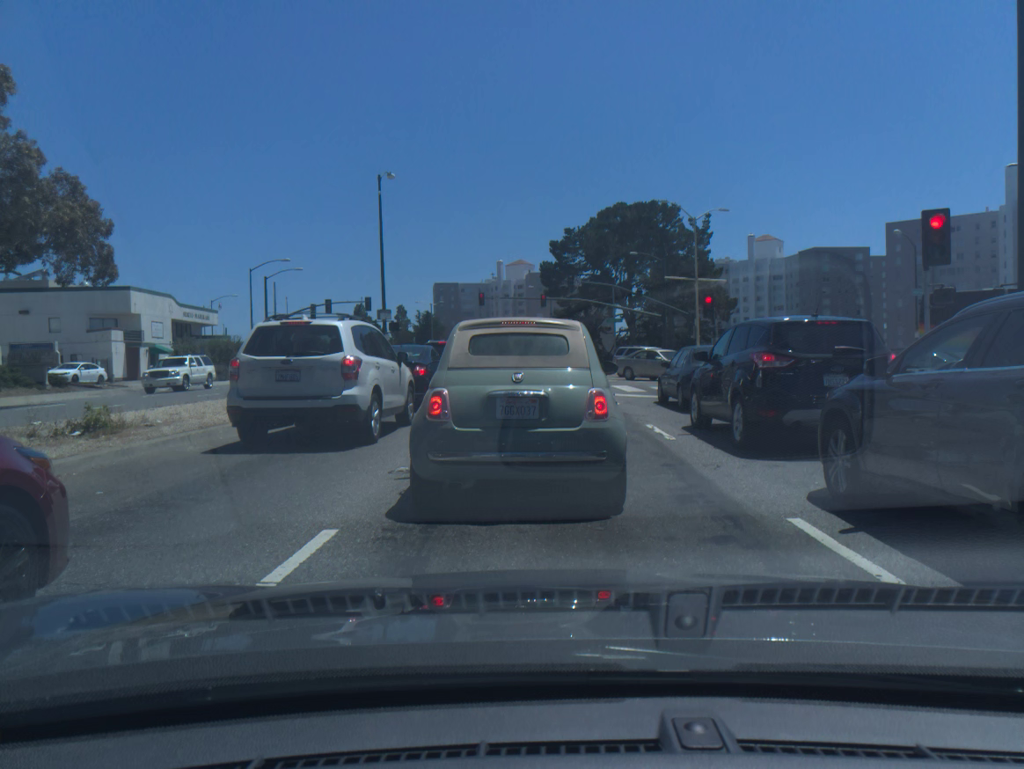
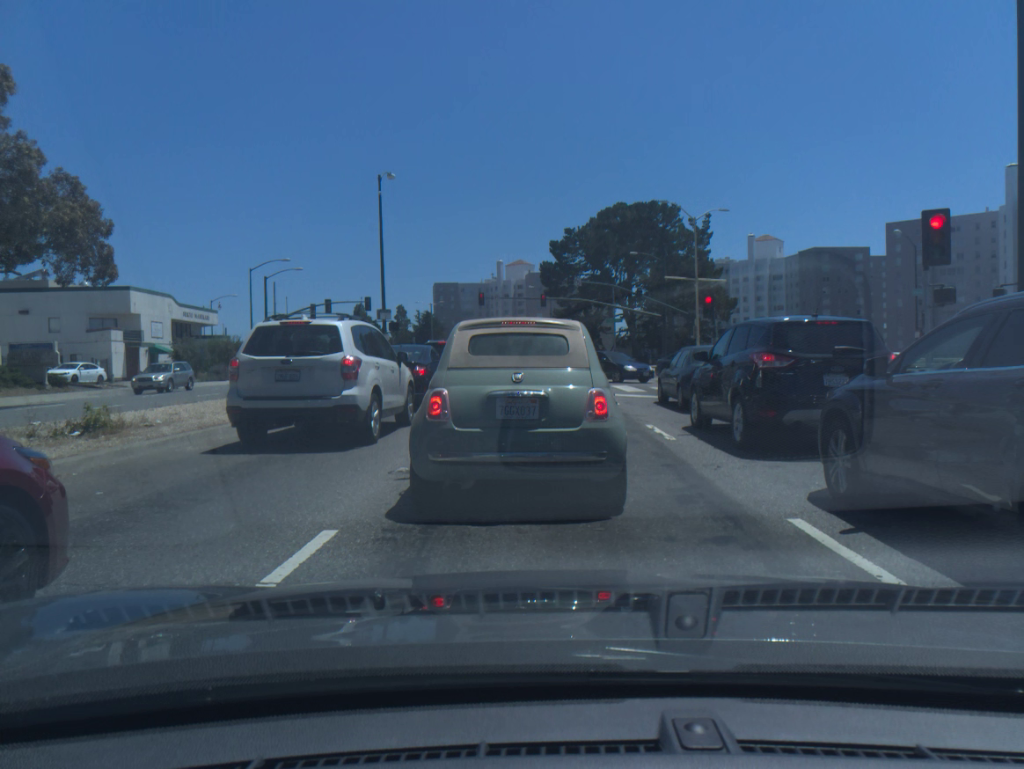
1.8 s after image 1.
(0.0, 0.0) m; 0°
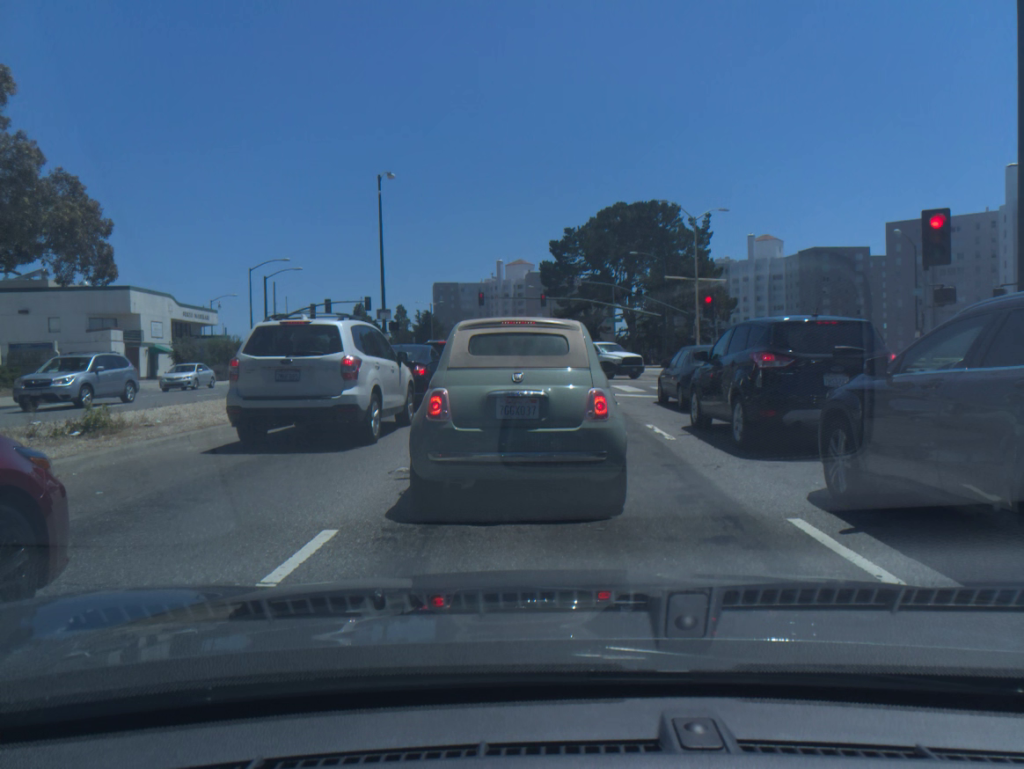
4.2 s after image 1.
(0.0, 0.0) m; 0°
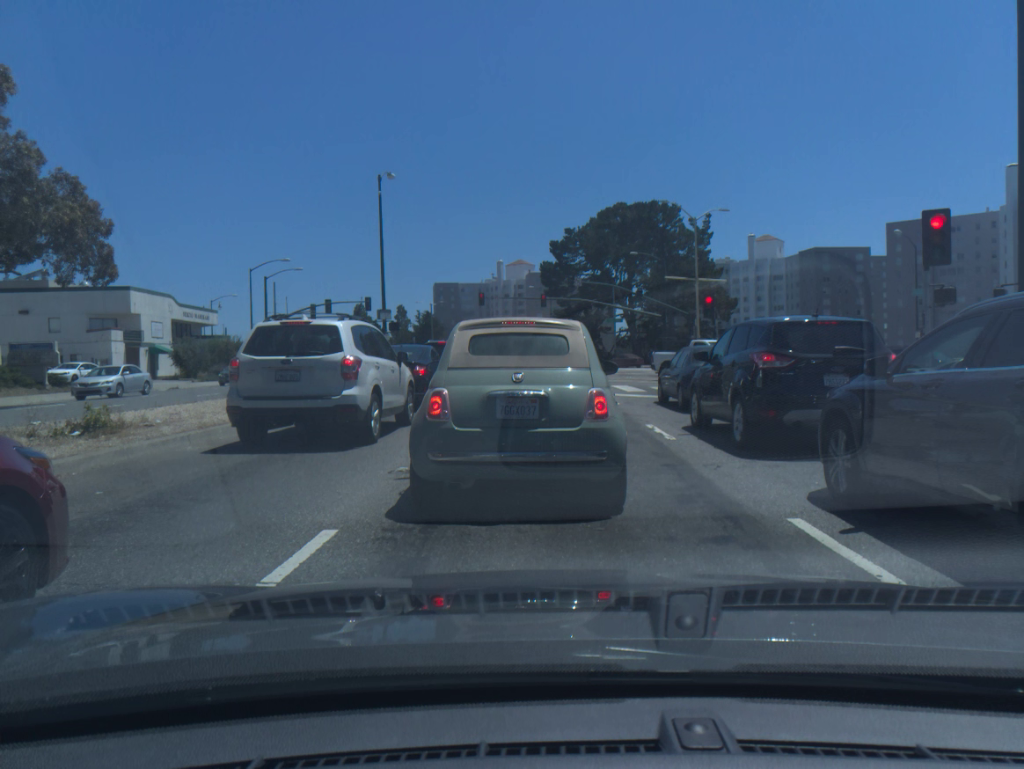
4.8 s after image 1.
(0.0, 0.0) m; 0°
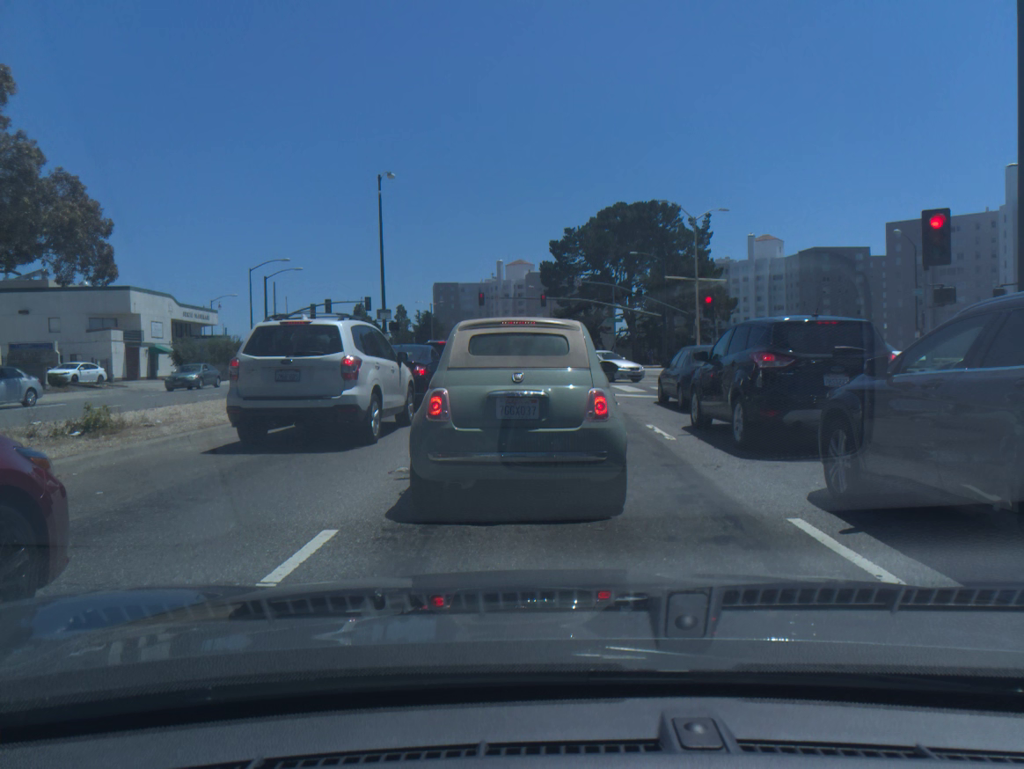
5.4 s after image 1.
(0.0, 0.0) m; 0°
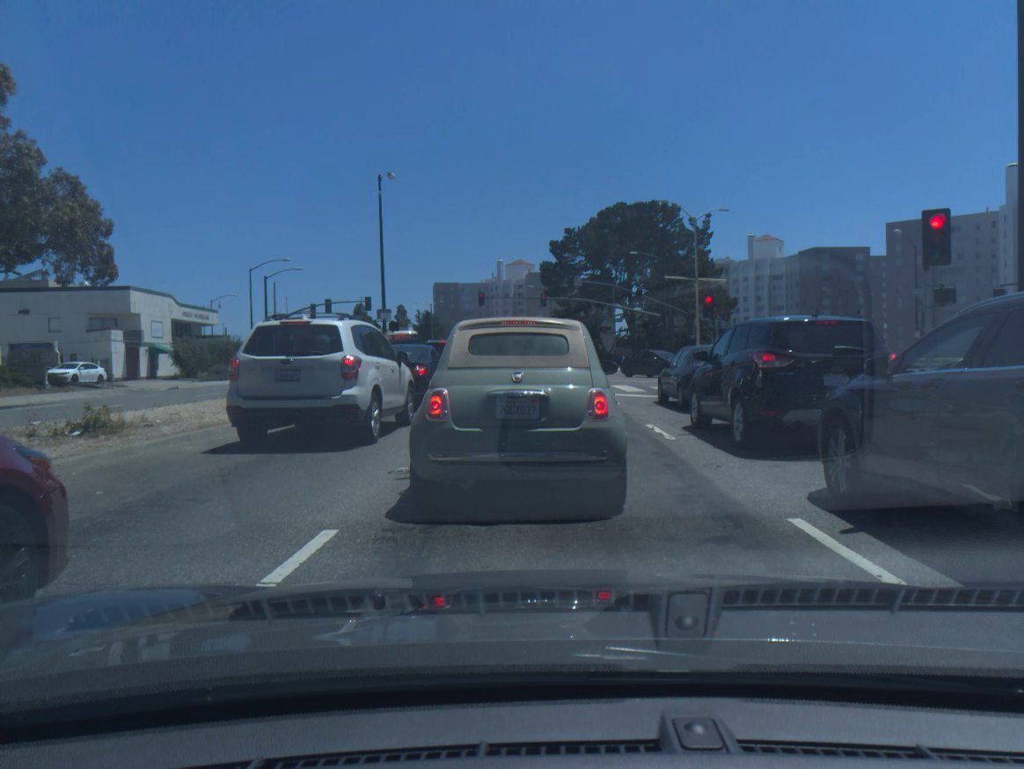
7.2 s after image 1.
(0.0, 0.0) m; 0°
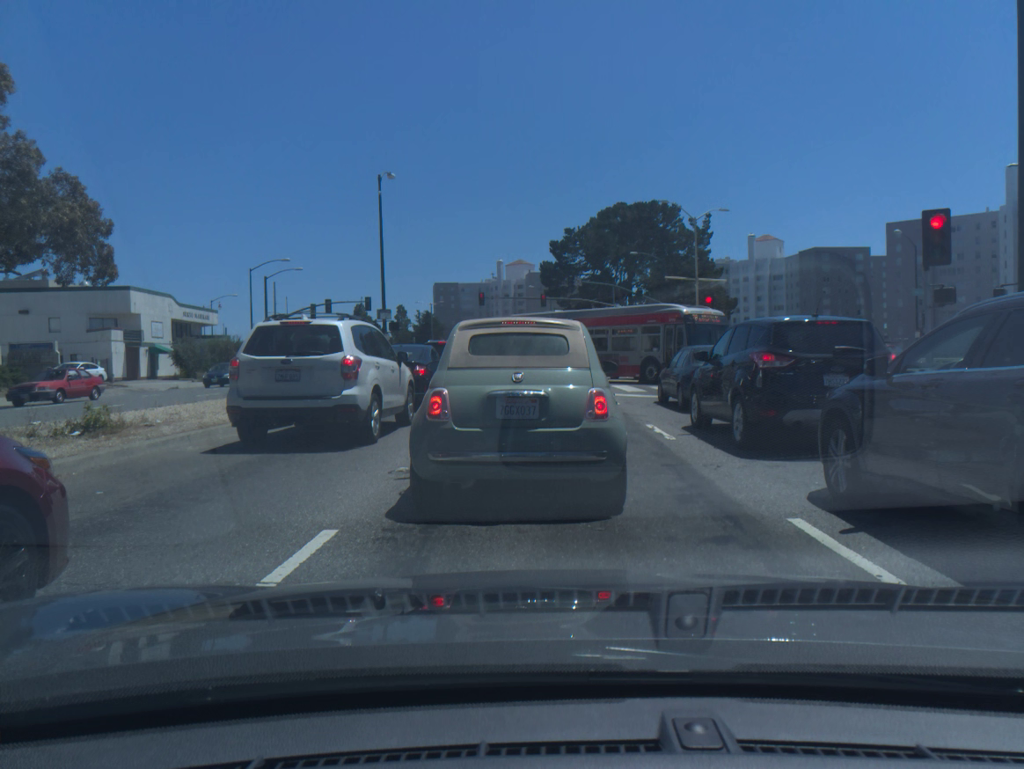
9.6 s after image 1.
(-0.1, 0.0) m; 0°
